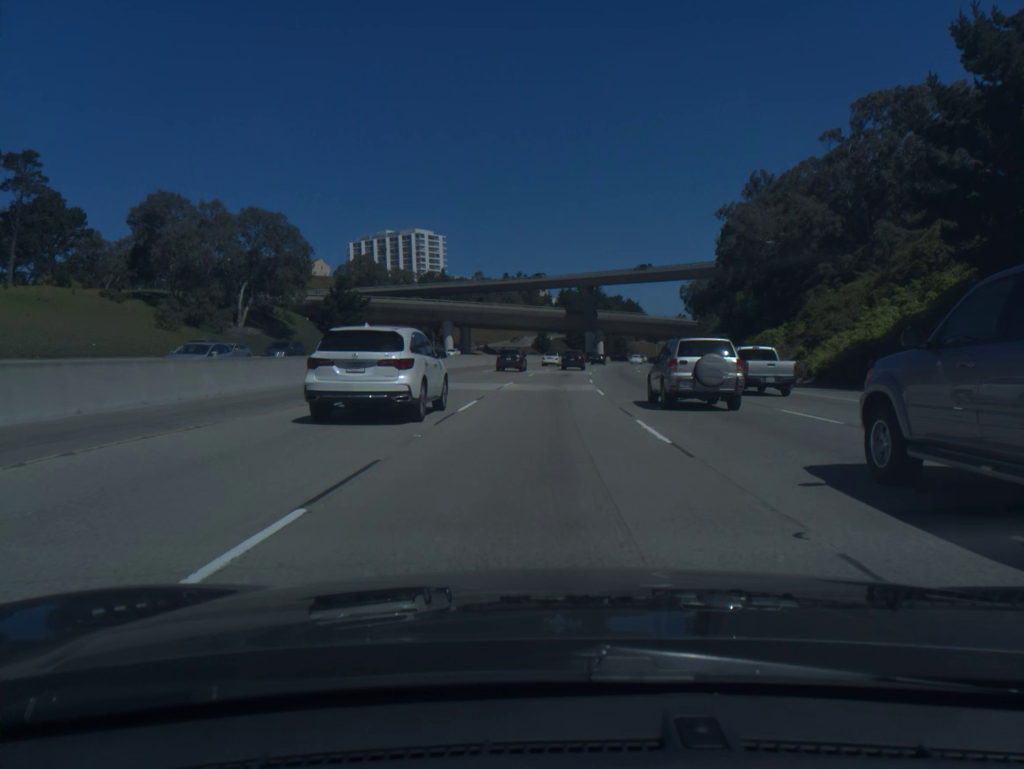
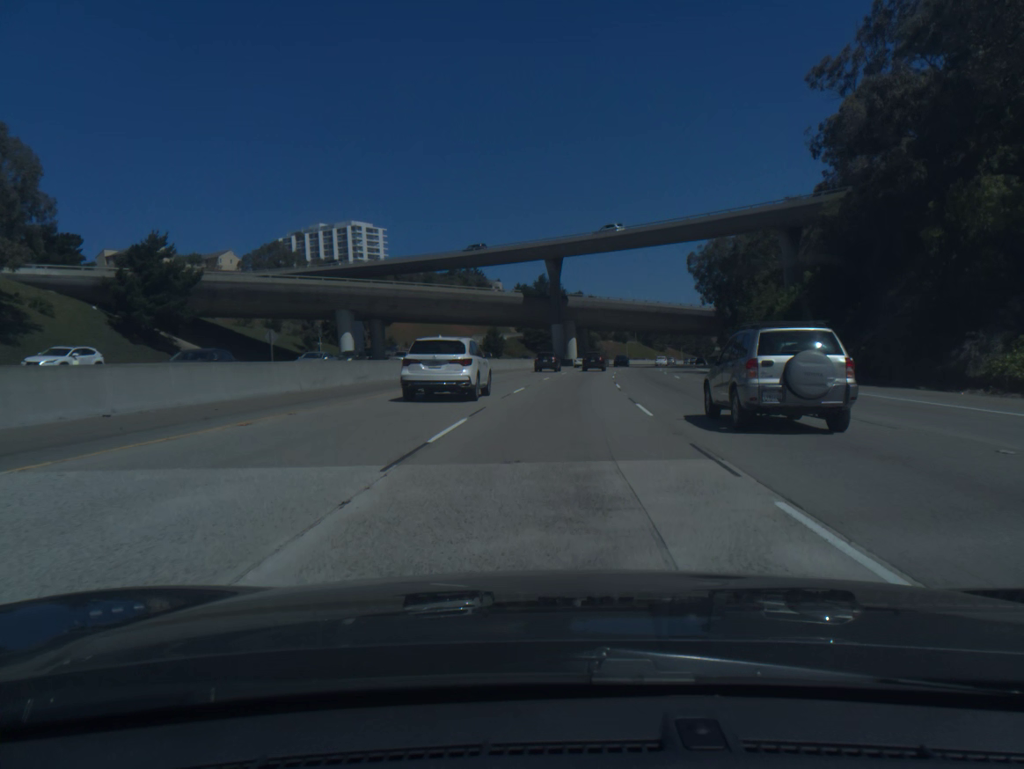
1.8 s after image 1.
(+1.0, +49.5) m; +3°
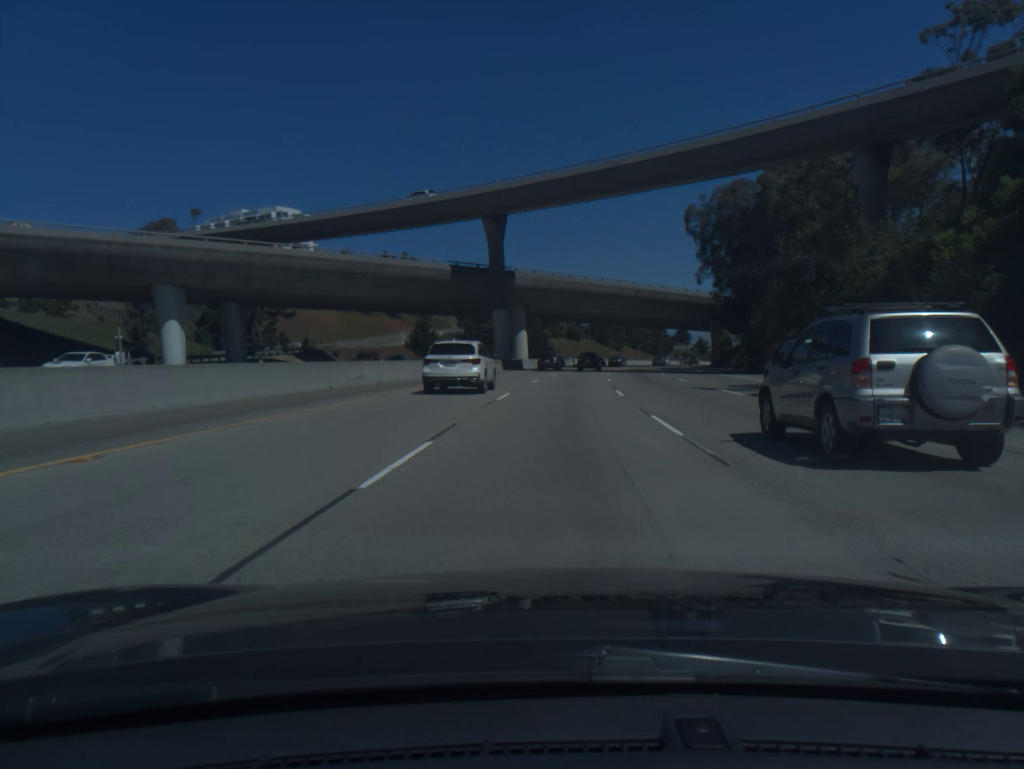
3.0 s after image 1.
(+1.1, +33.2) m; +4°
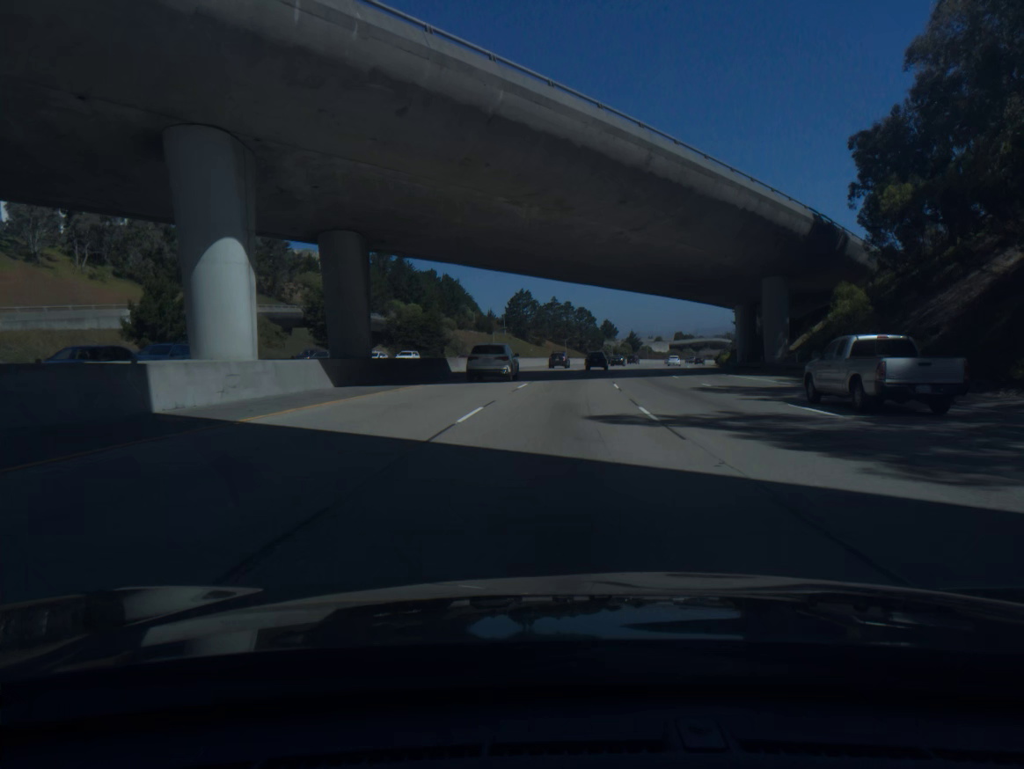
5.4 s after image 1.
(+3.6, +66.5) m; +6°
